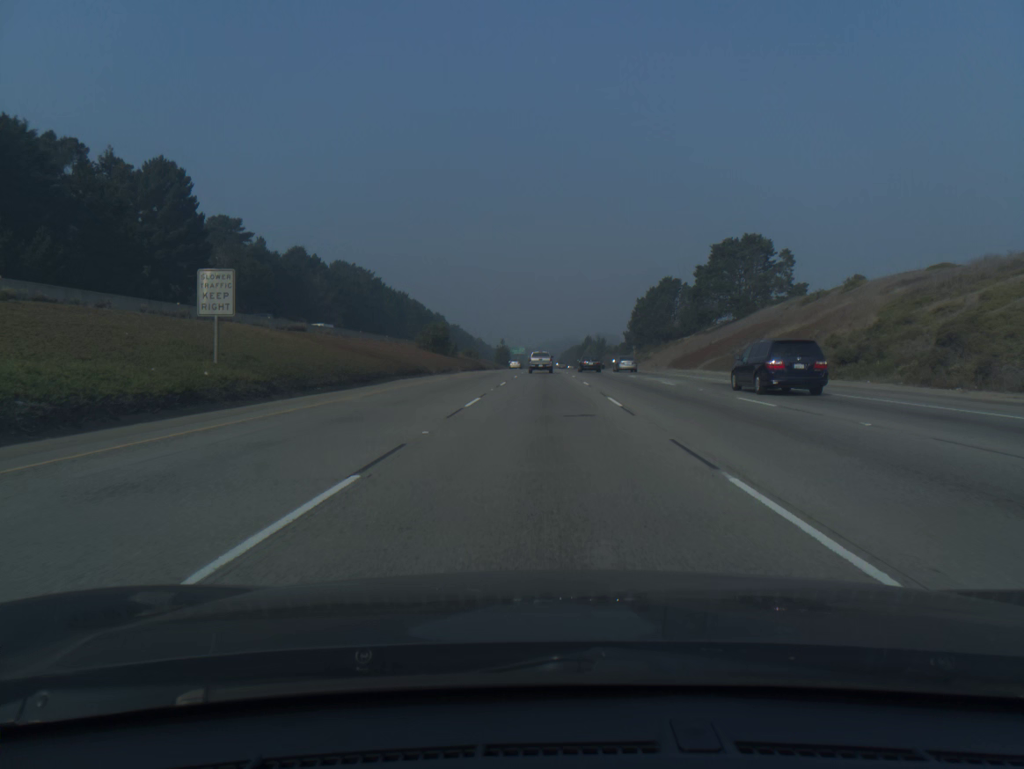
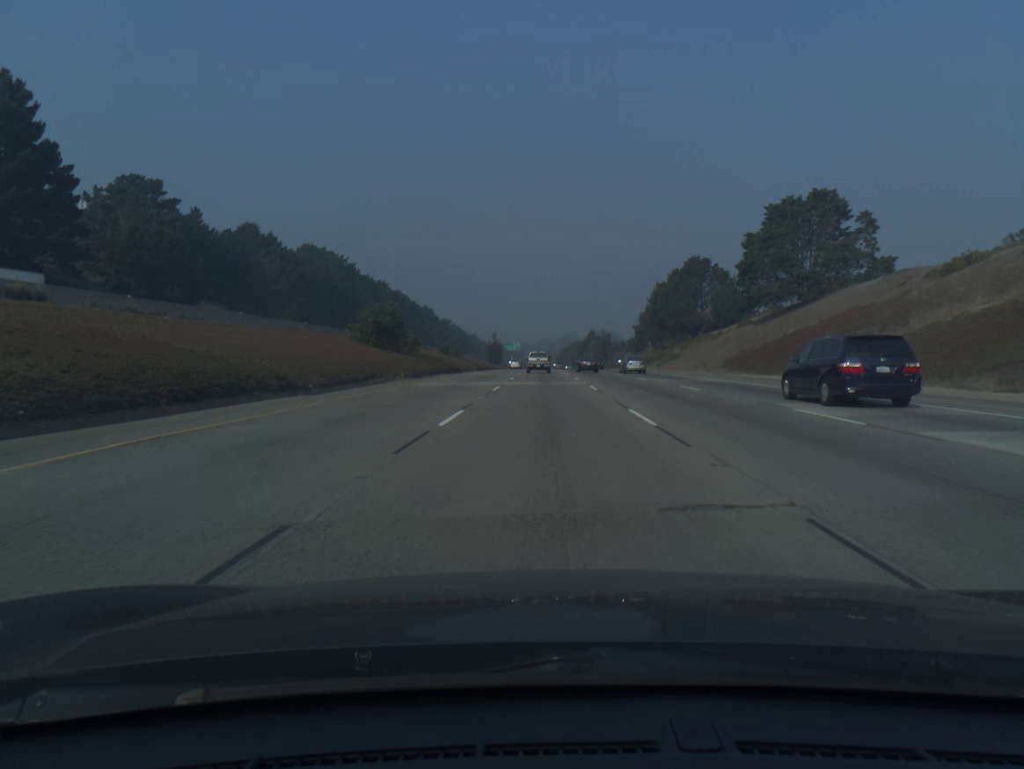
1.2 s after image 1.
(0.0, +34.4) m; 0°
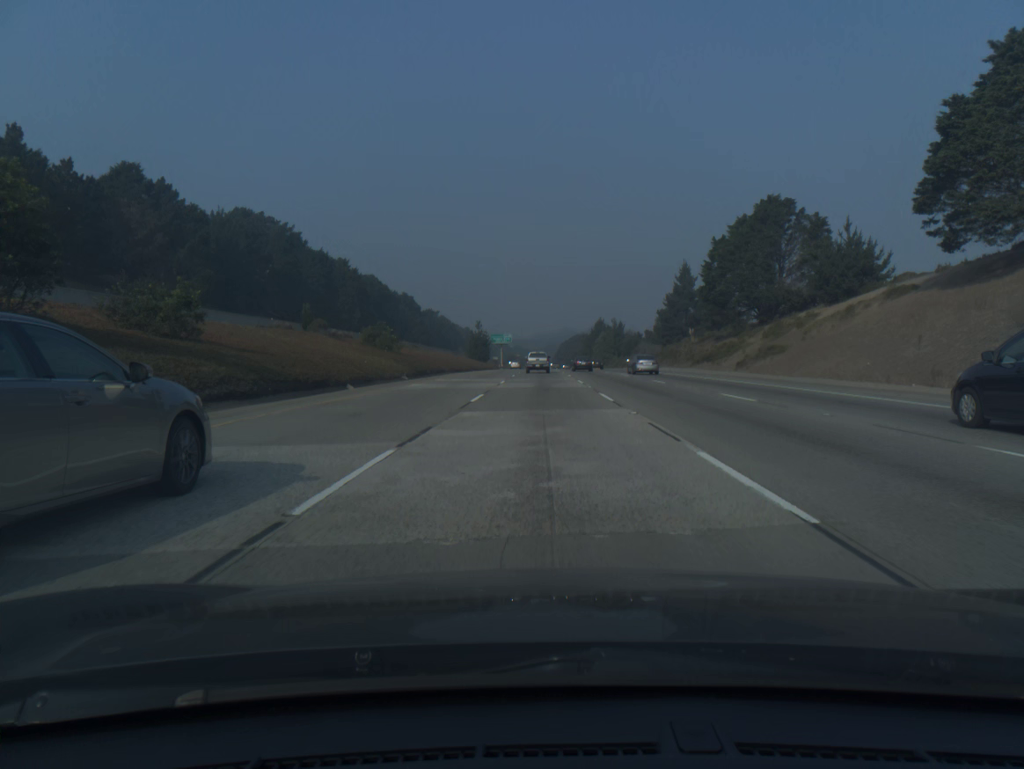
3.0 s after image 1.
(+0.1, +51.6) m; 0°
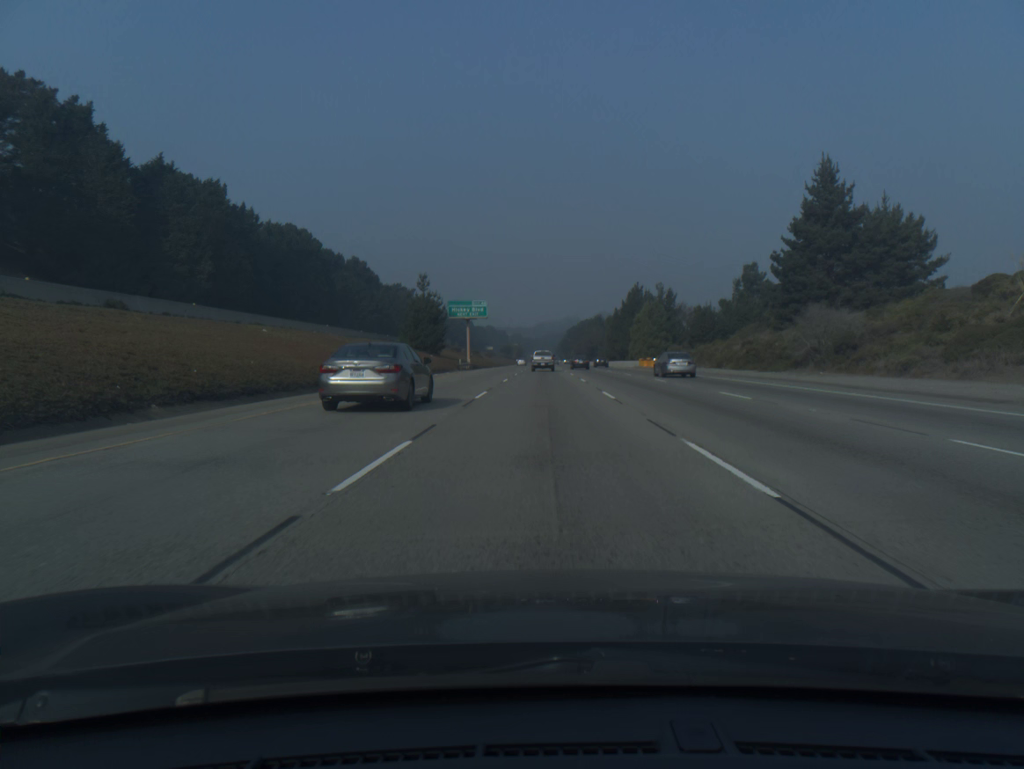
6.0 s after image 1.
(-0.1, +86.7) m; 0°
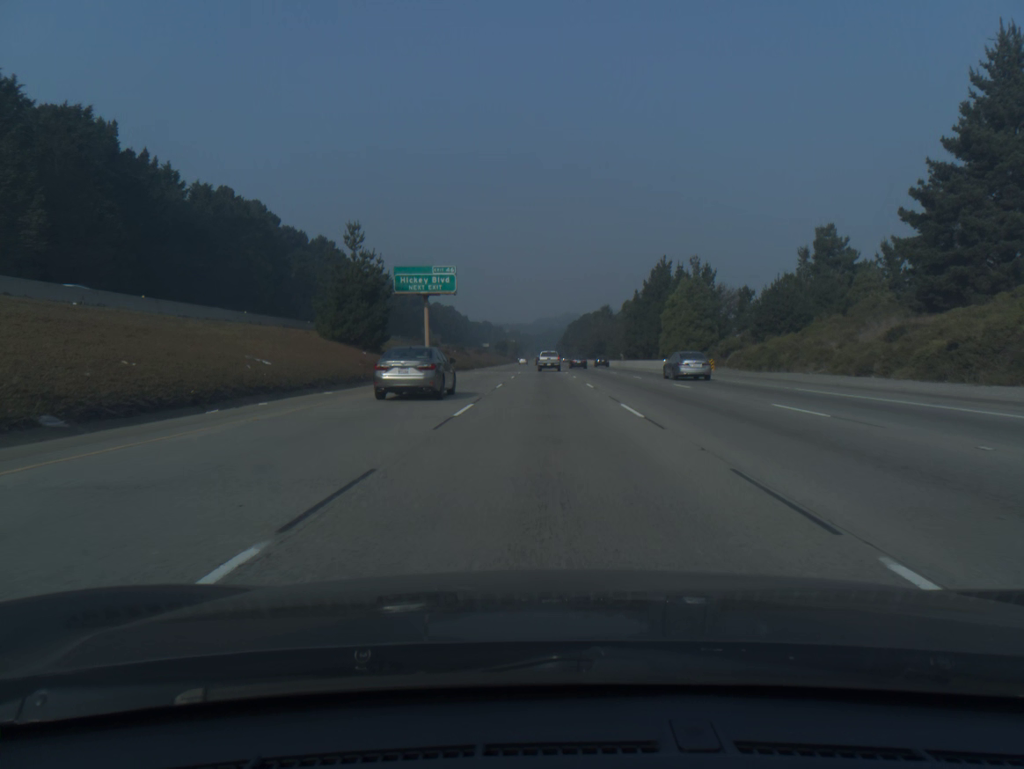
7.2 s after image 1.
(0.0, +35.0) m; 0°
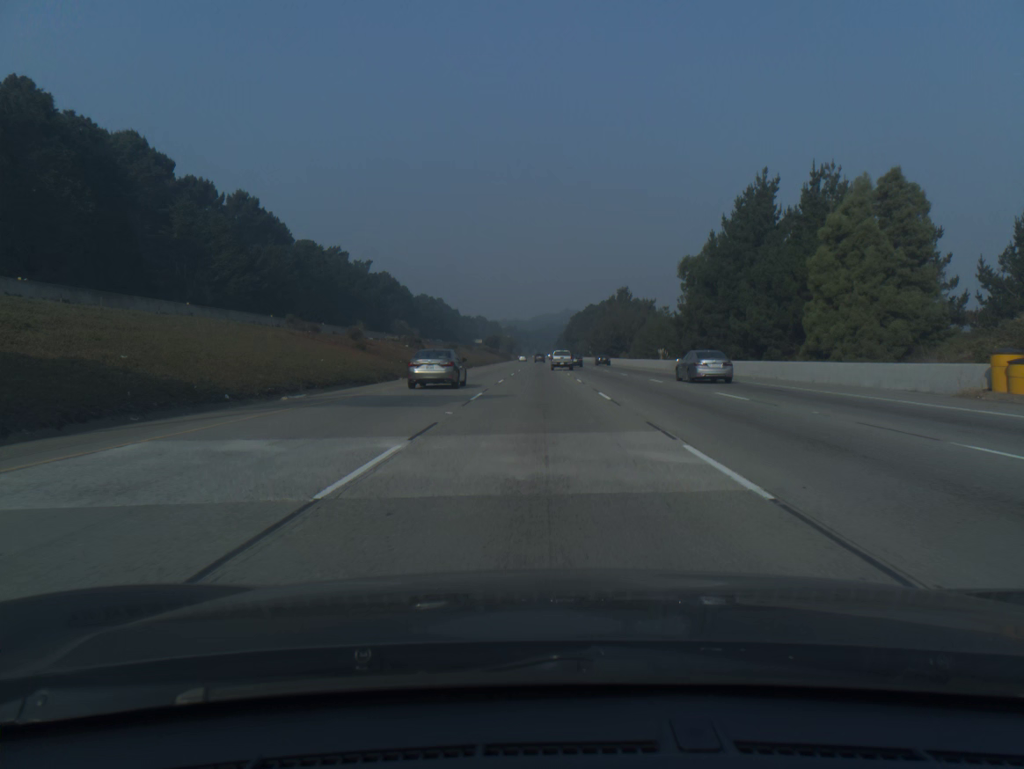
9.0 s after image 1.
(+0.1, +52.9) m; 0°
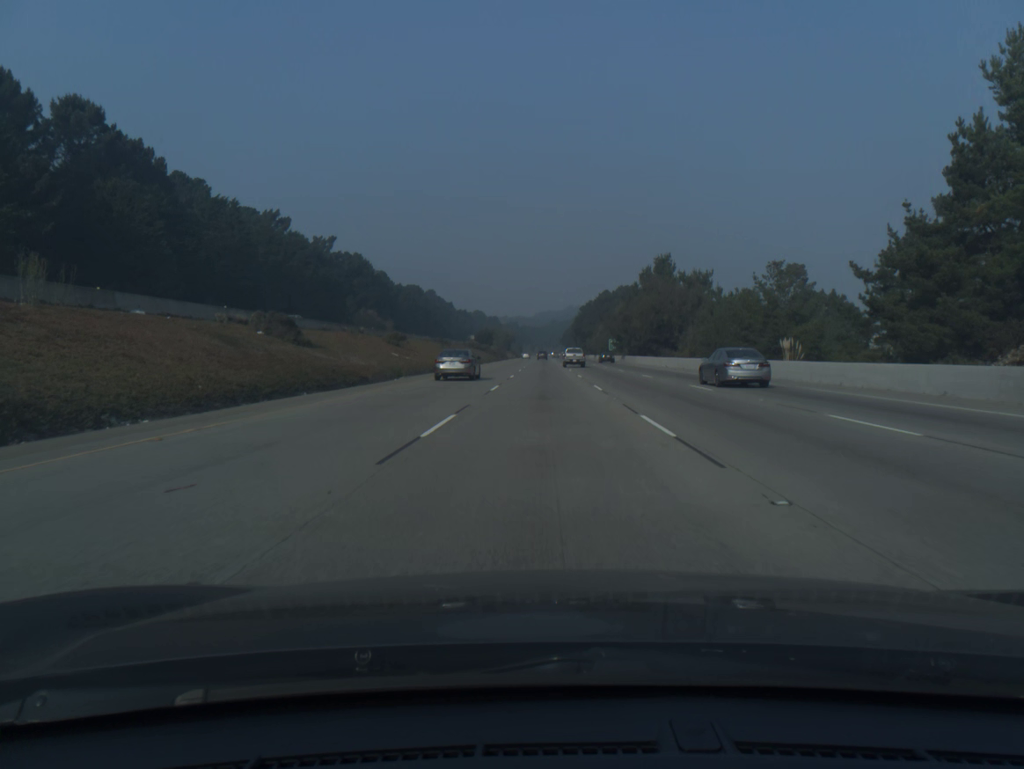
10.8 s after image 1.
(-0.1, +53.4) m; 0°
